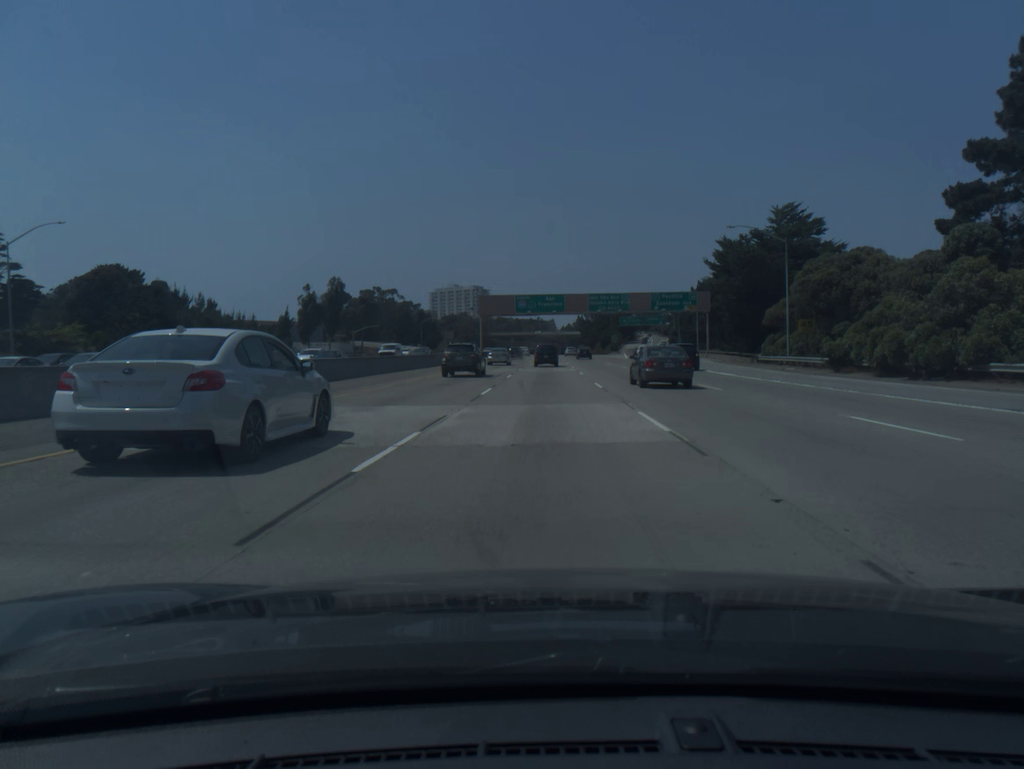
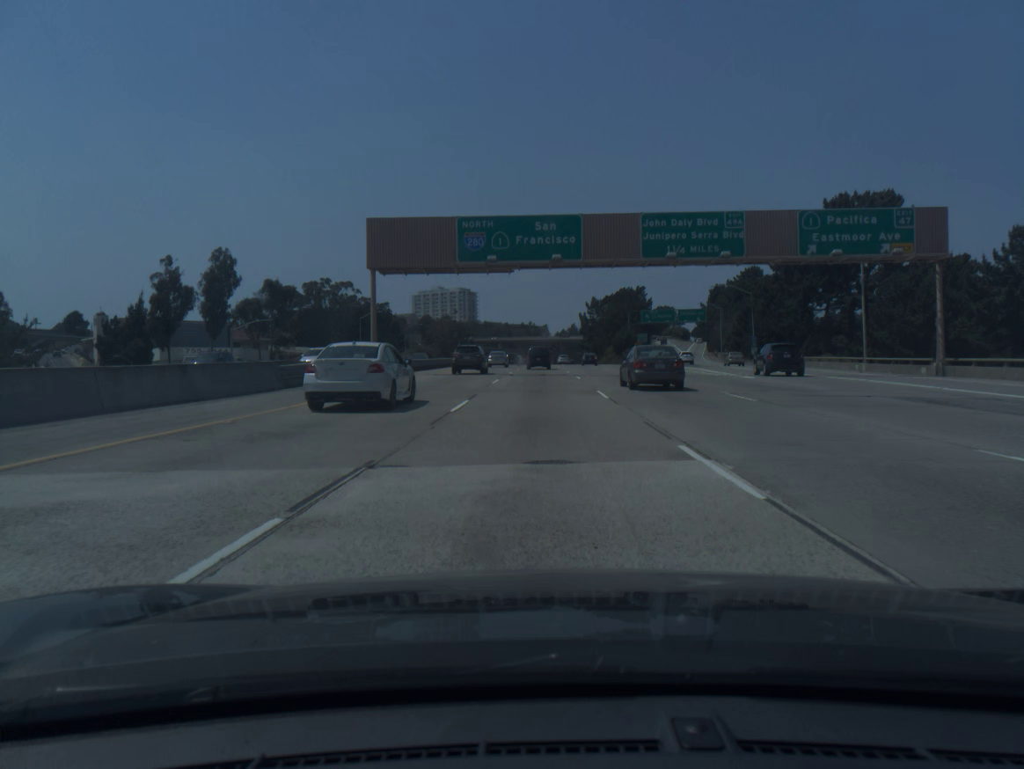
(+0.3, +63.8) m; 0°
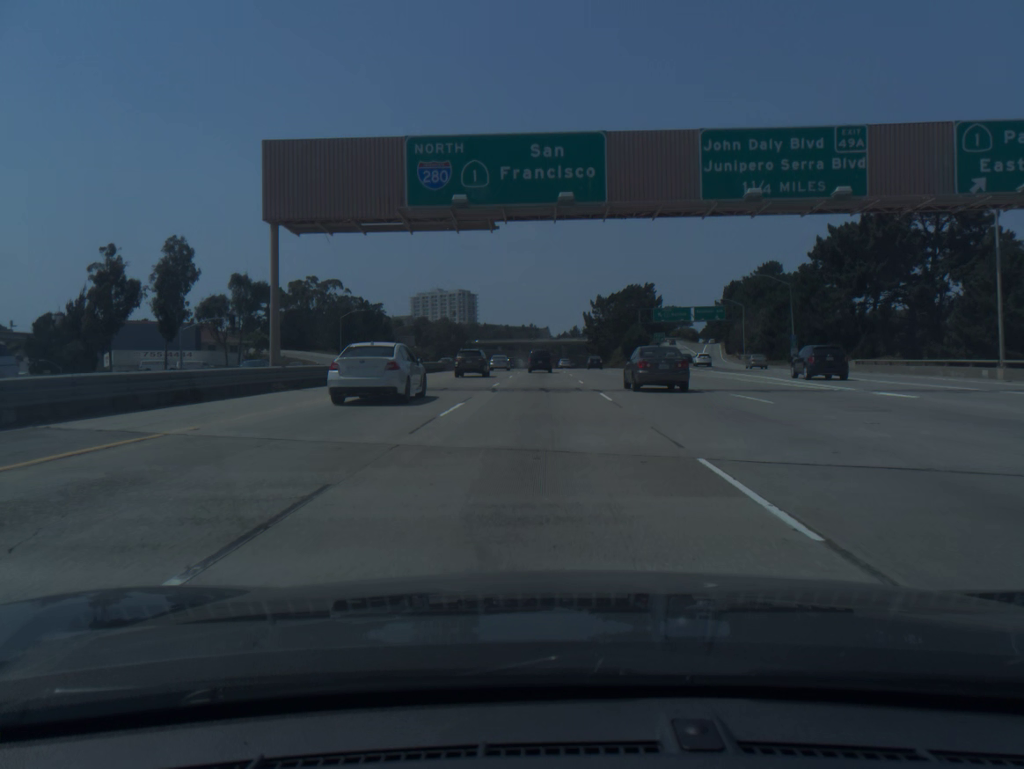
(0.0, +15.9) m; 0°
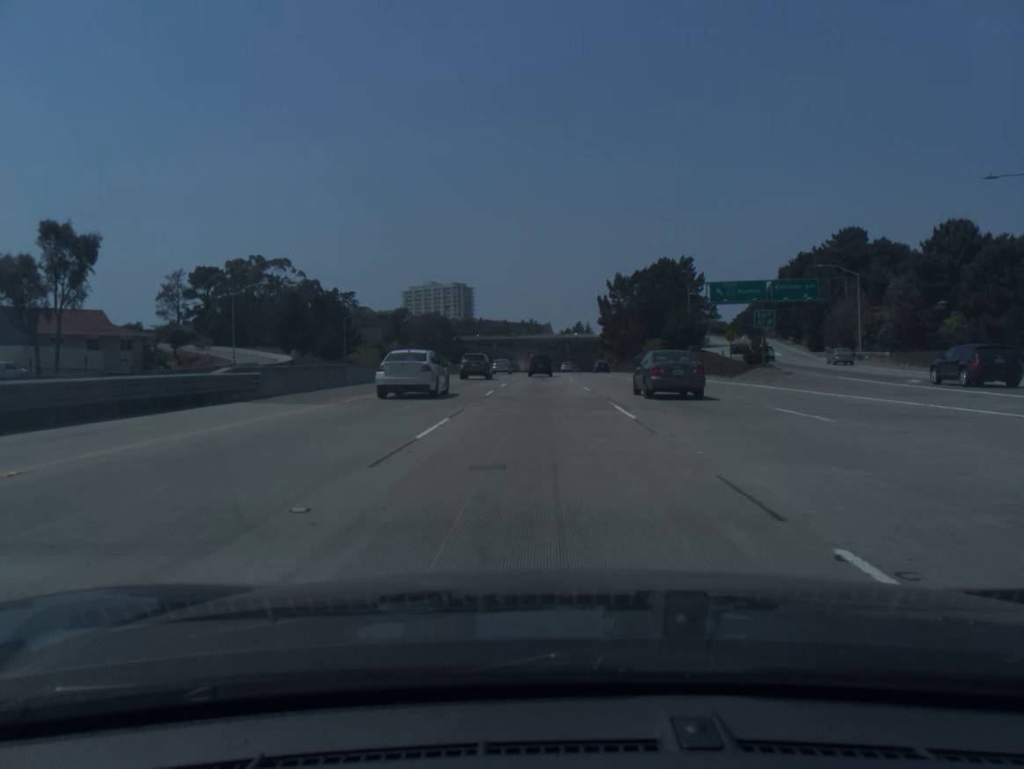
(0.0, +47.6) m; 0°
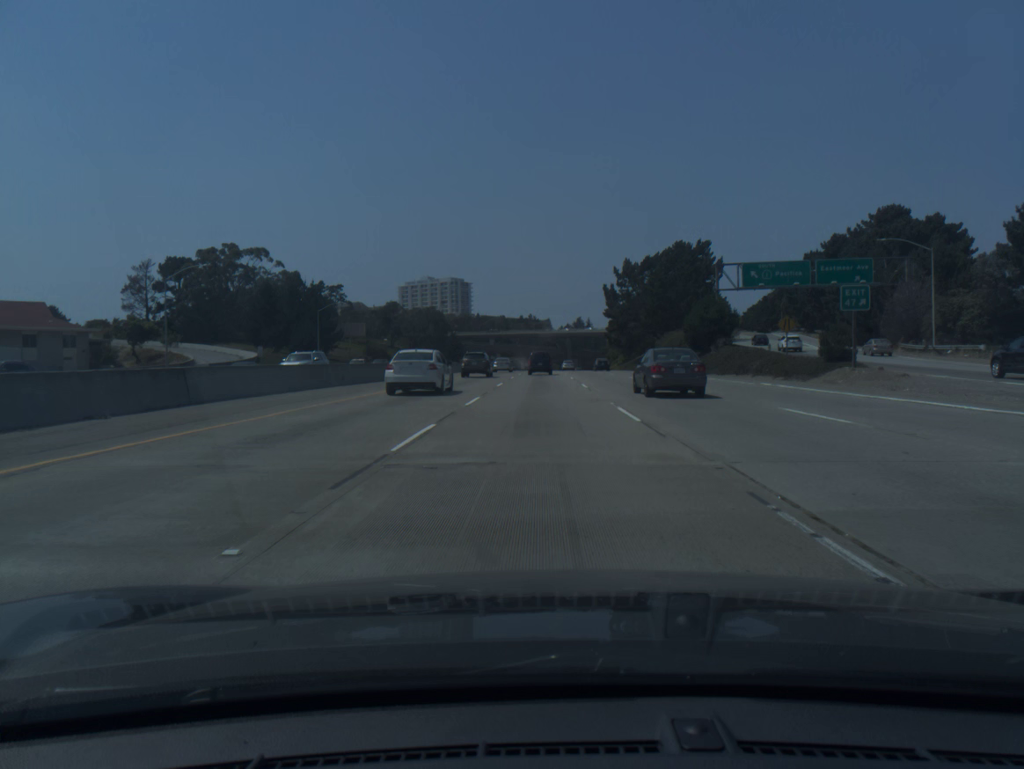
(0.0, +15.9) m; 0°
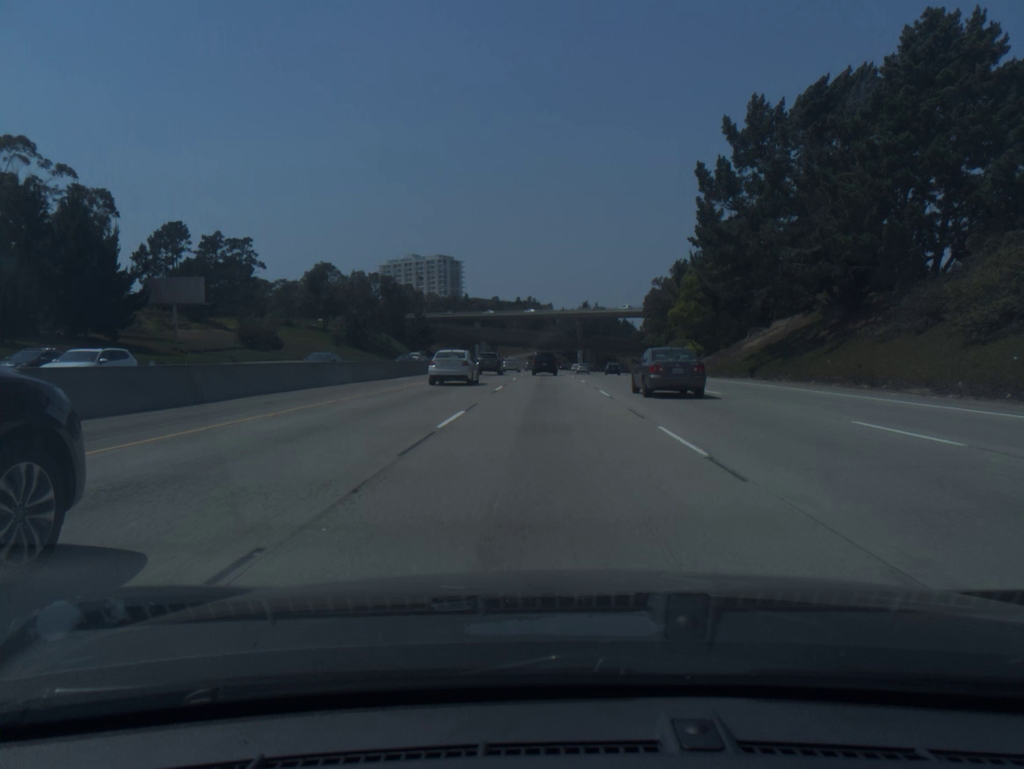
(-0.1, +79.1) m; 0°
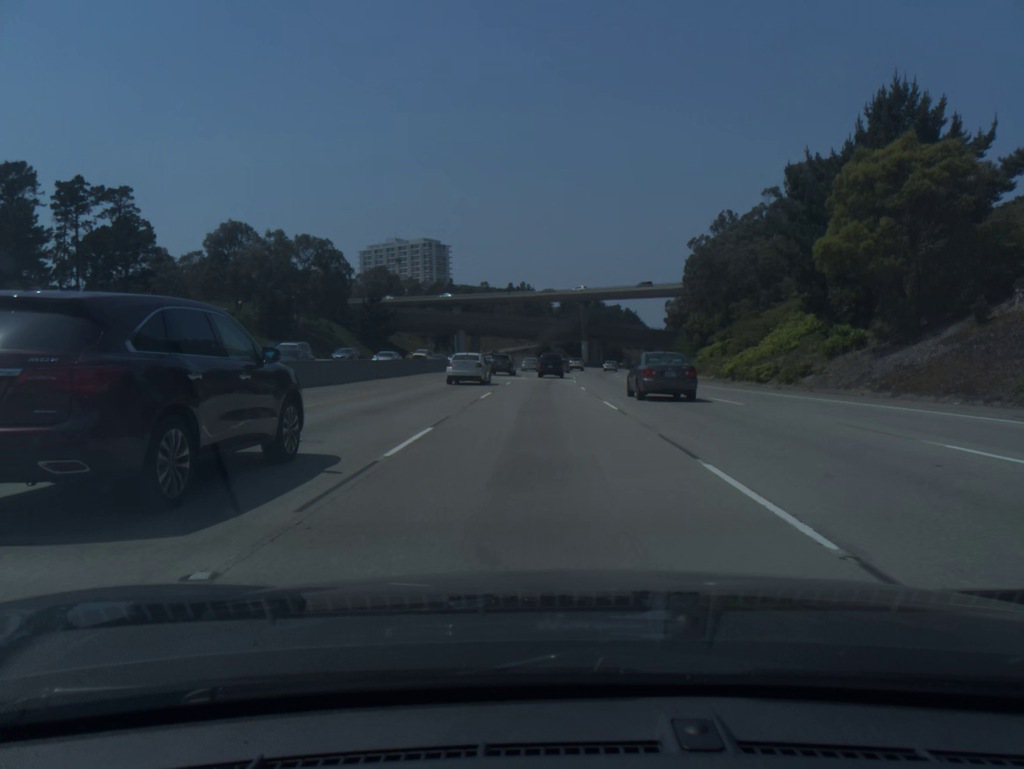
(+0.2, +47.2) m; 0°
